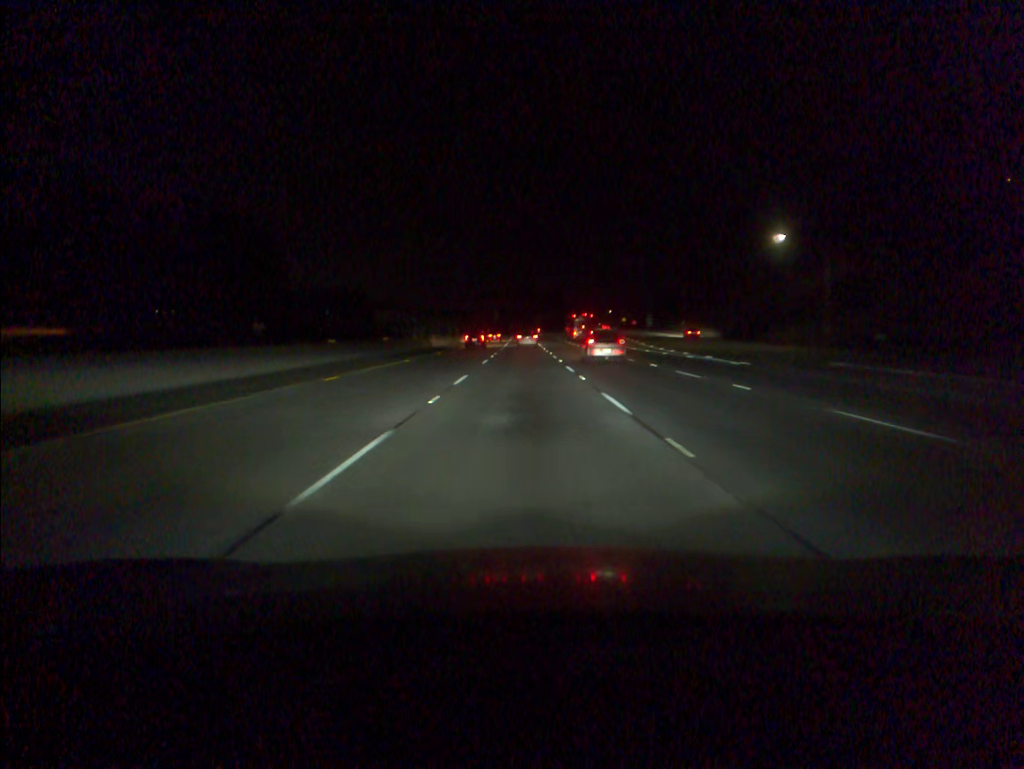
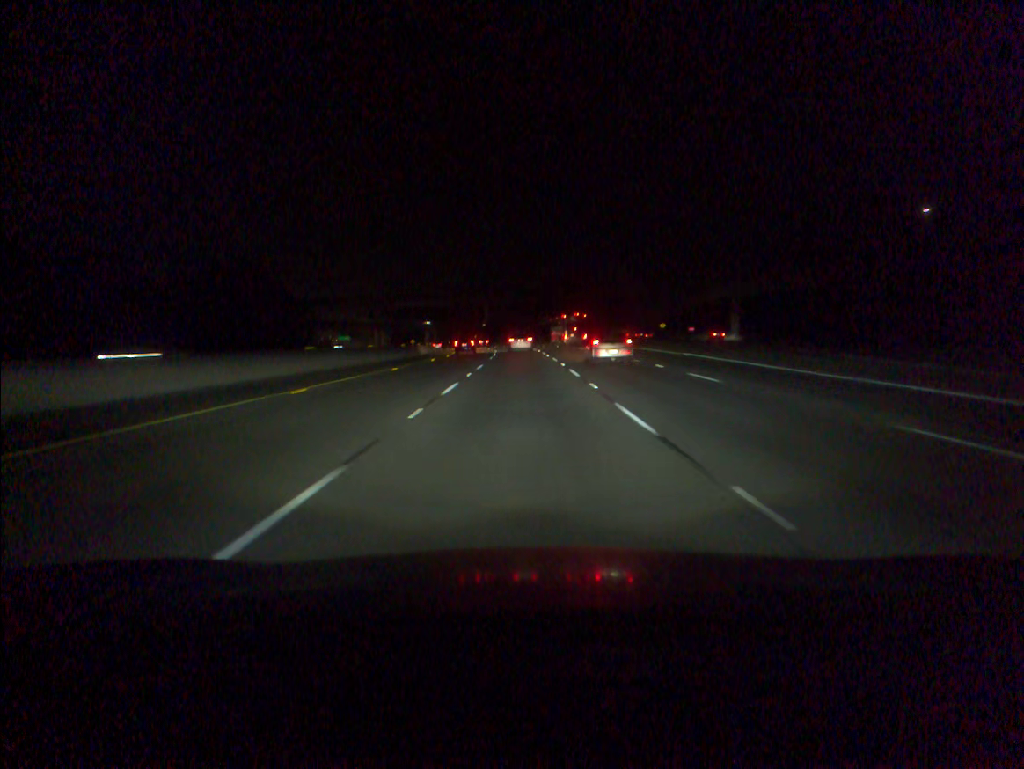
(+0.1, +90.4) m; 0°
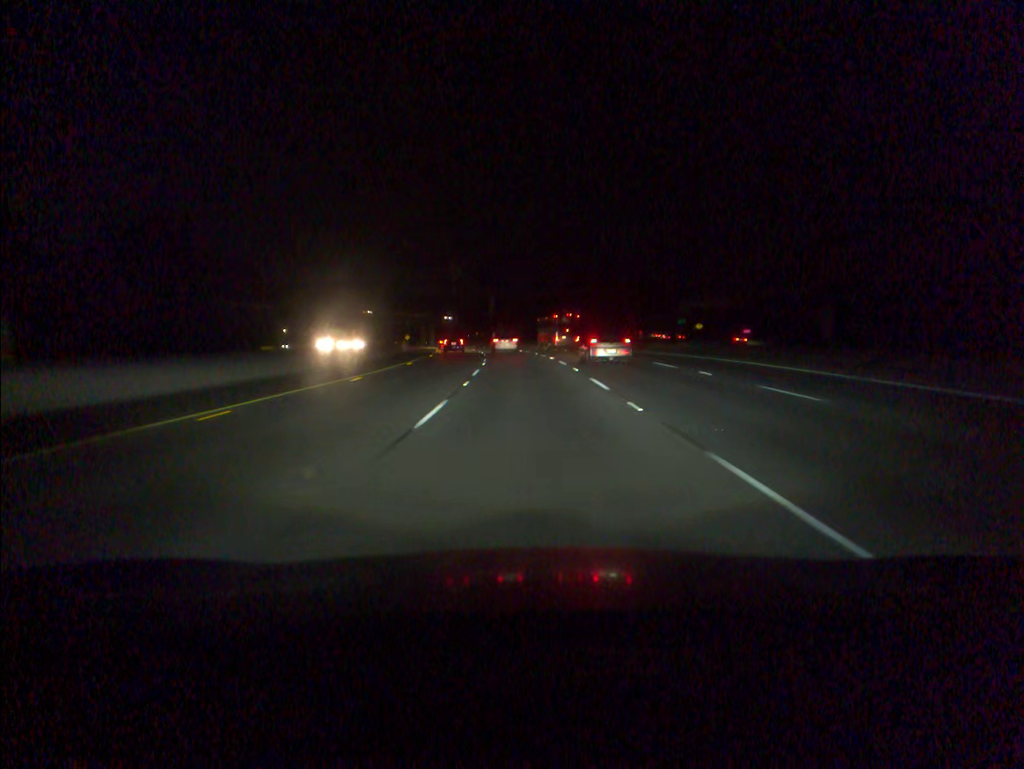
(-0.2, +35.8) m; -1°
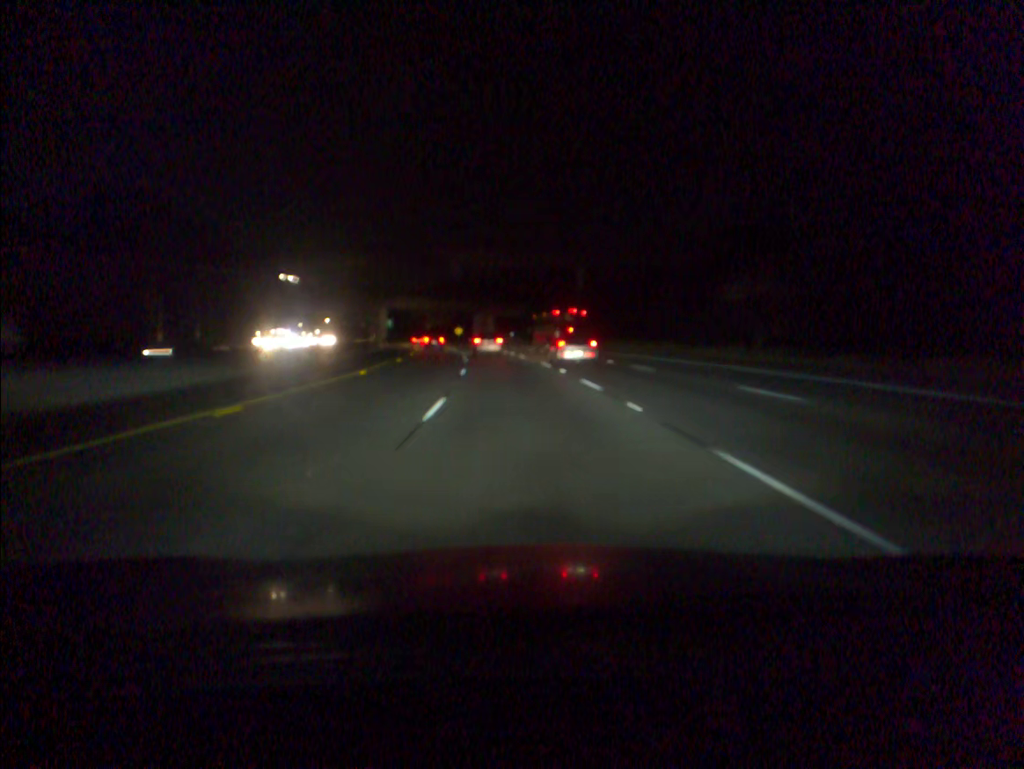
(-3.6, +86.8) m; -6°
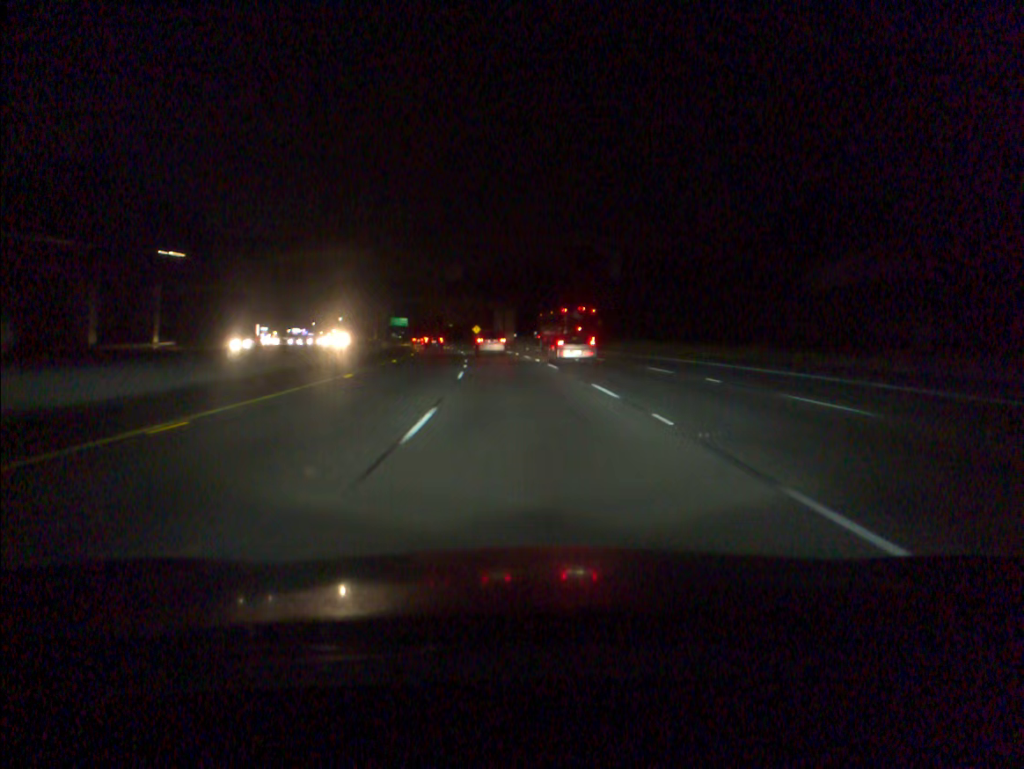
(-0.2, +17.0) m; -2°
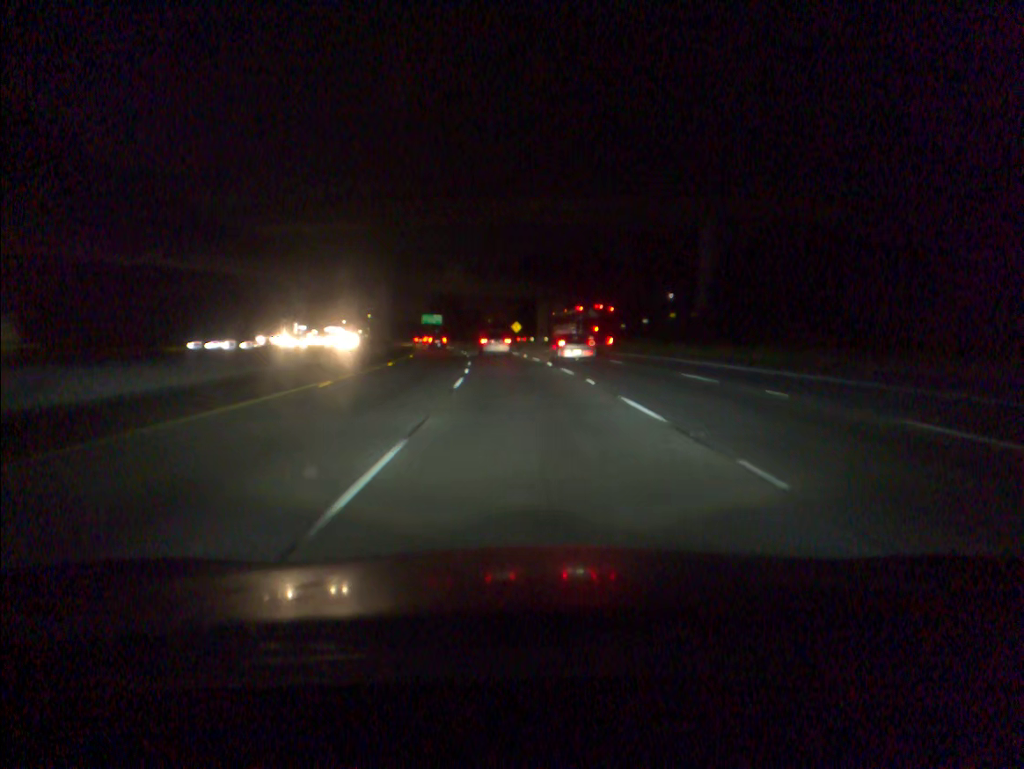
(-1.0, +33.8) m; -3°
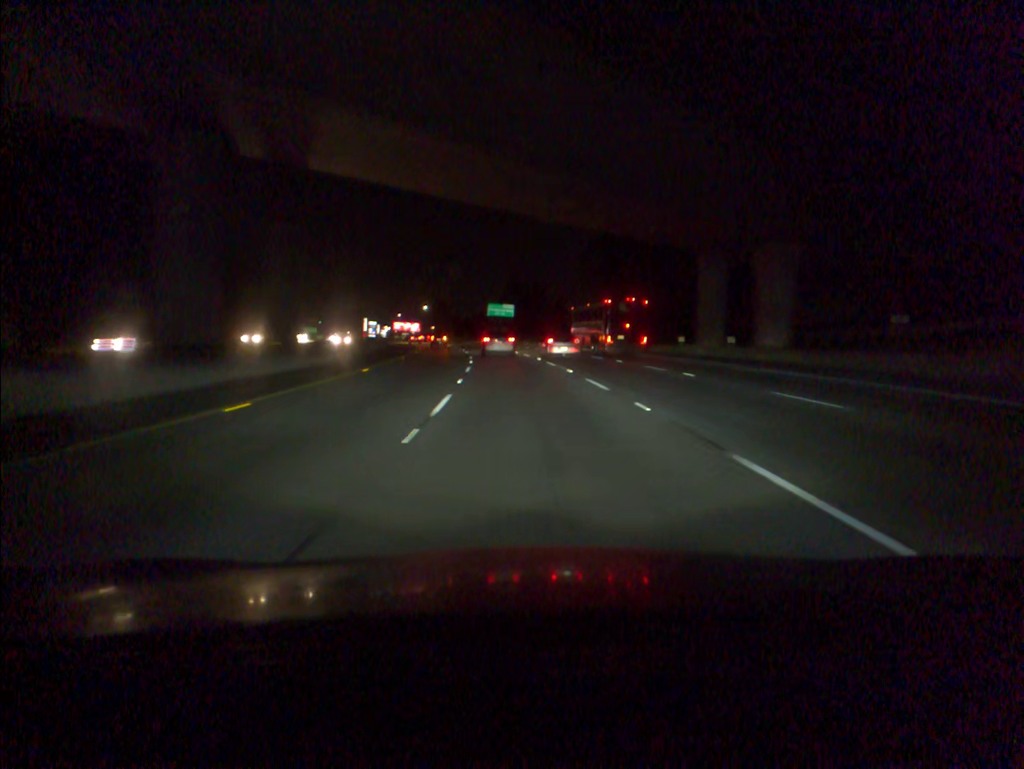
(-3.4, +65.9) m; -6°
